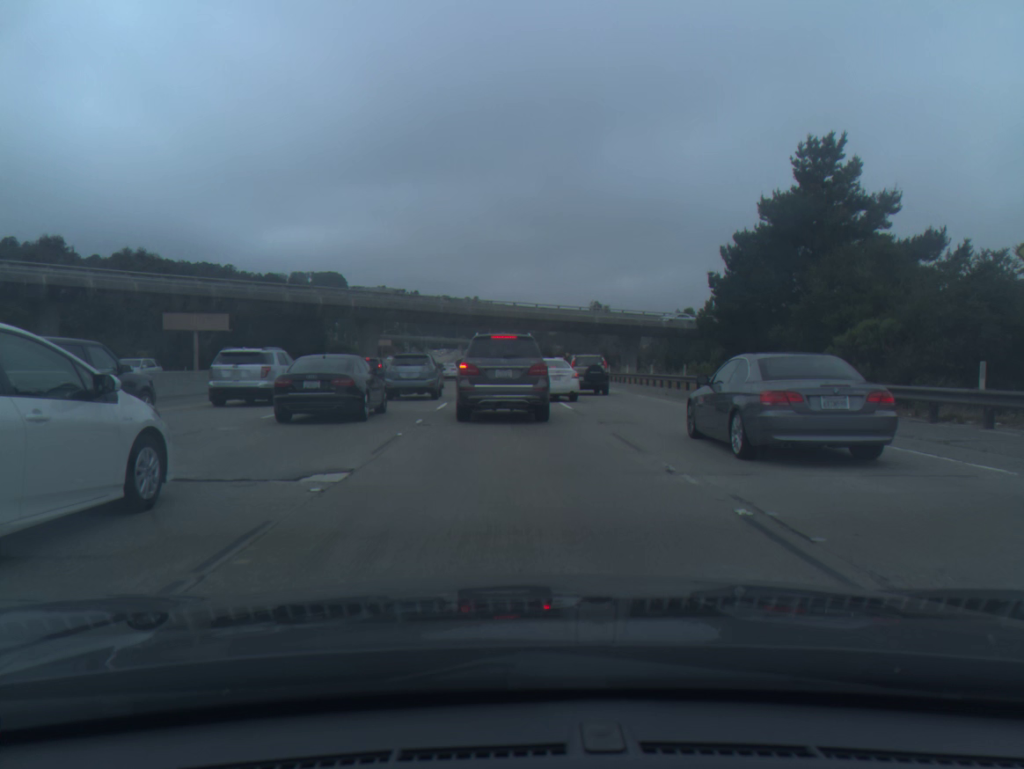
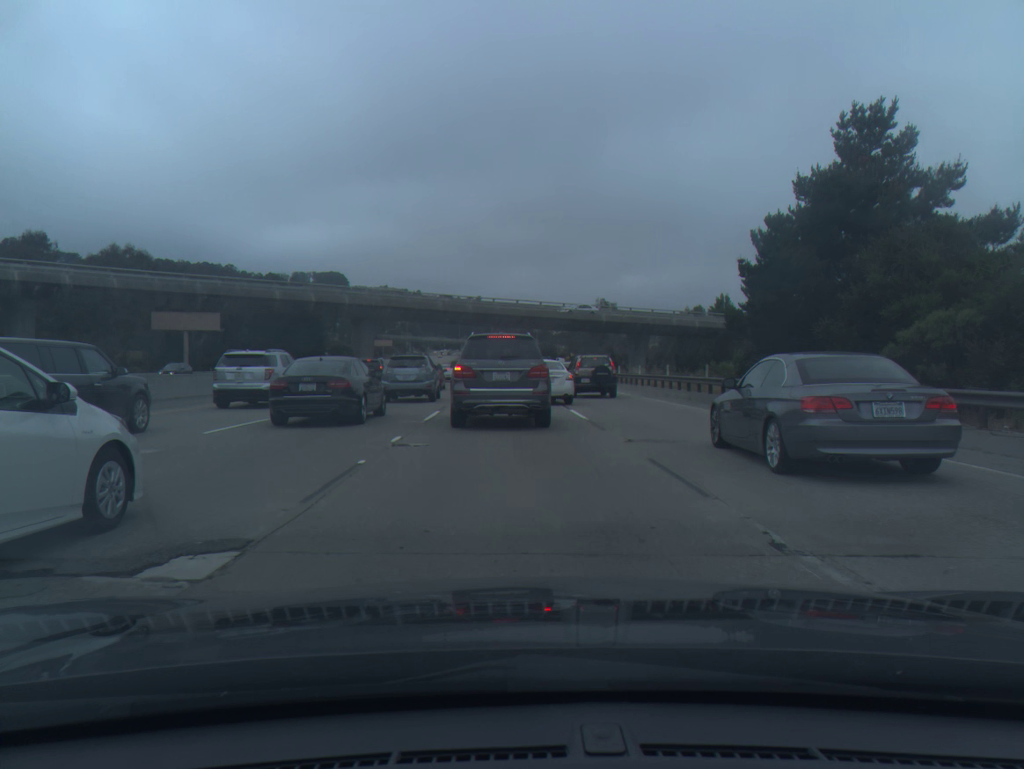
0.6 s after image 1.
(0.0, +3.5) m; 0°
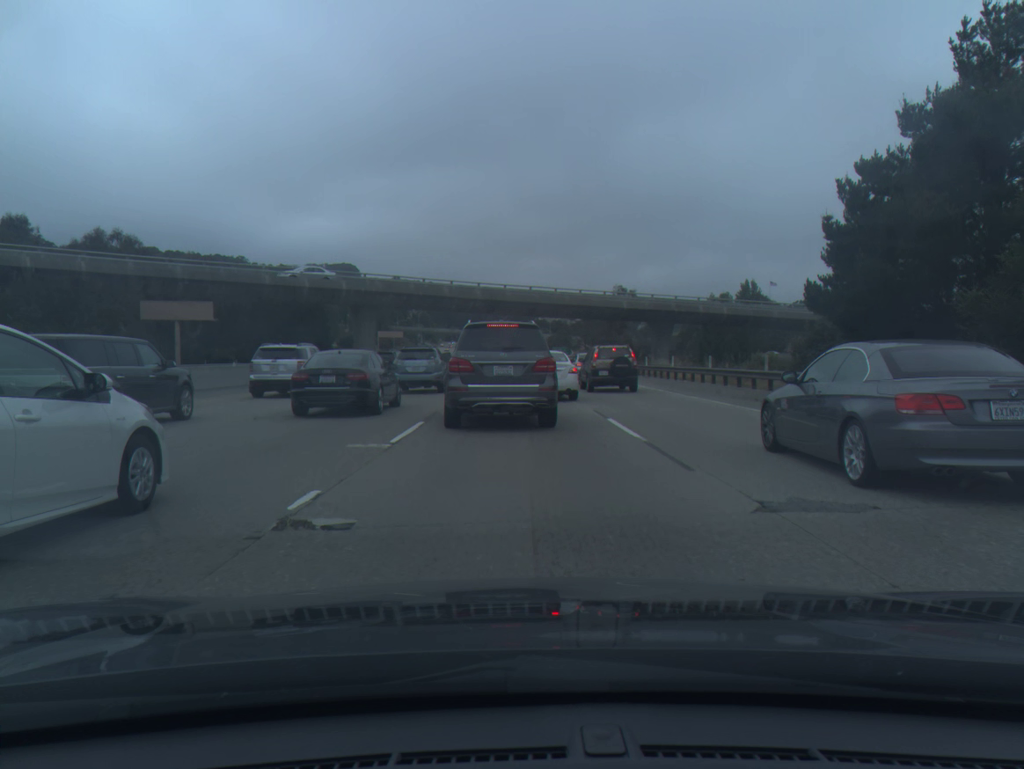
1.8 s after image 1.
(0.0, +6.3) m; -1°
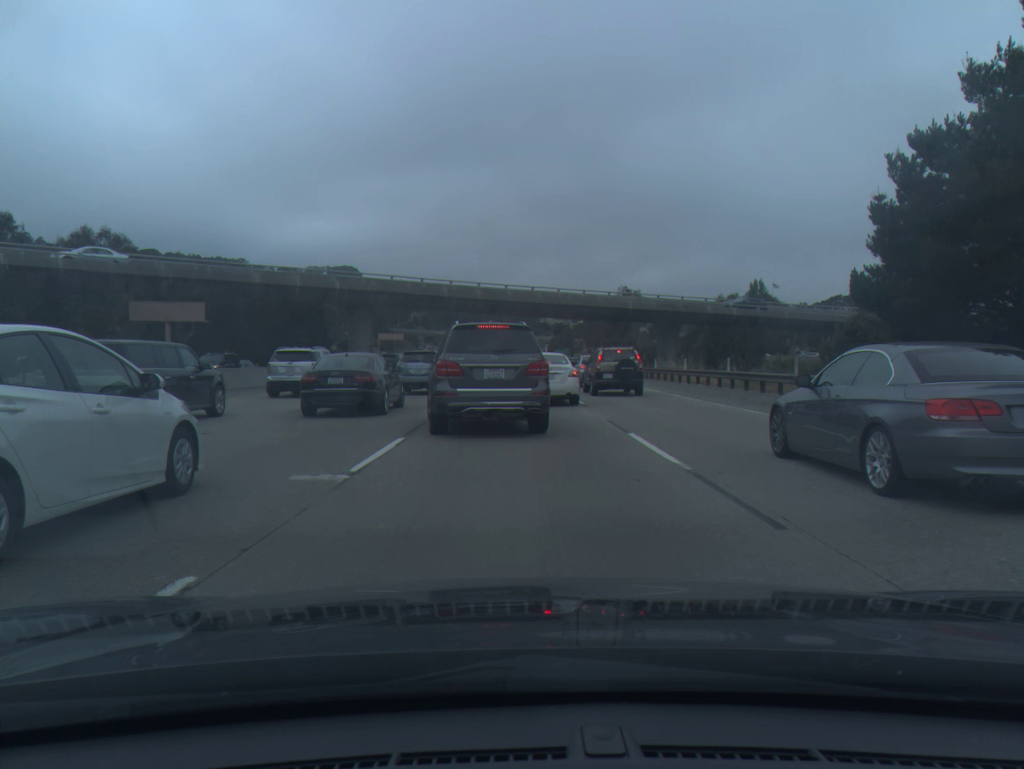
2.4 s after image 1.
(0.0, +2.8) m; 0°
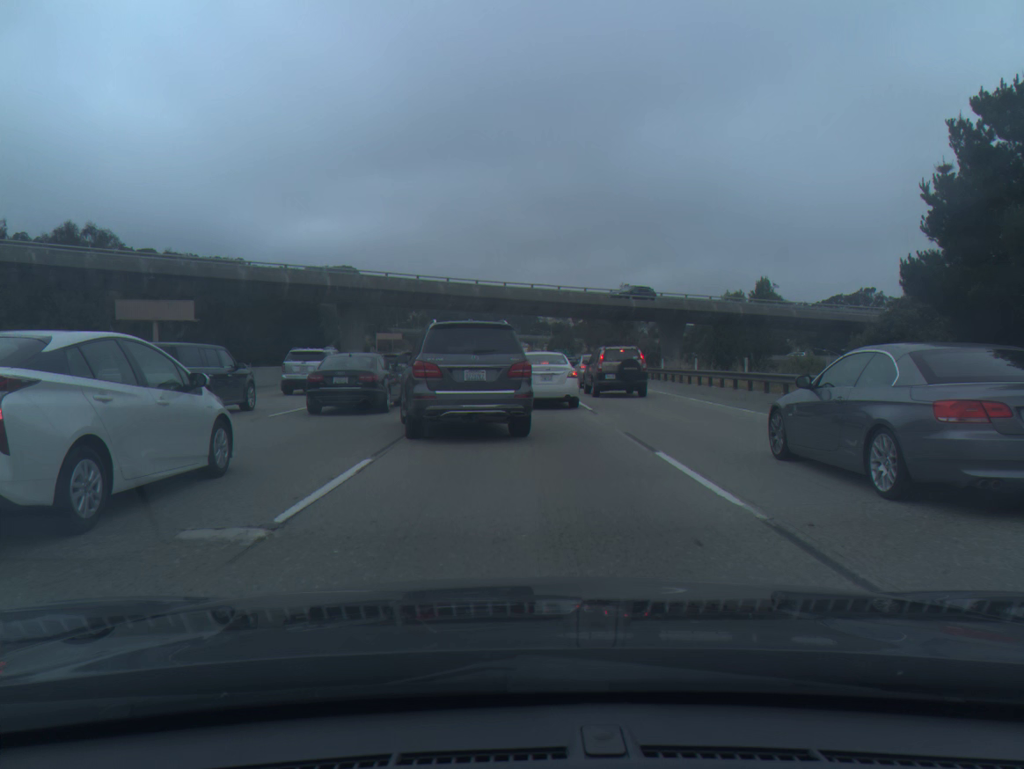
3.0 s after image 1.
(0.0, +2.7) m; 0°
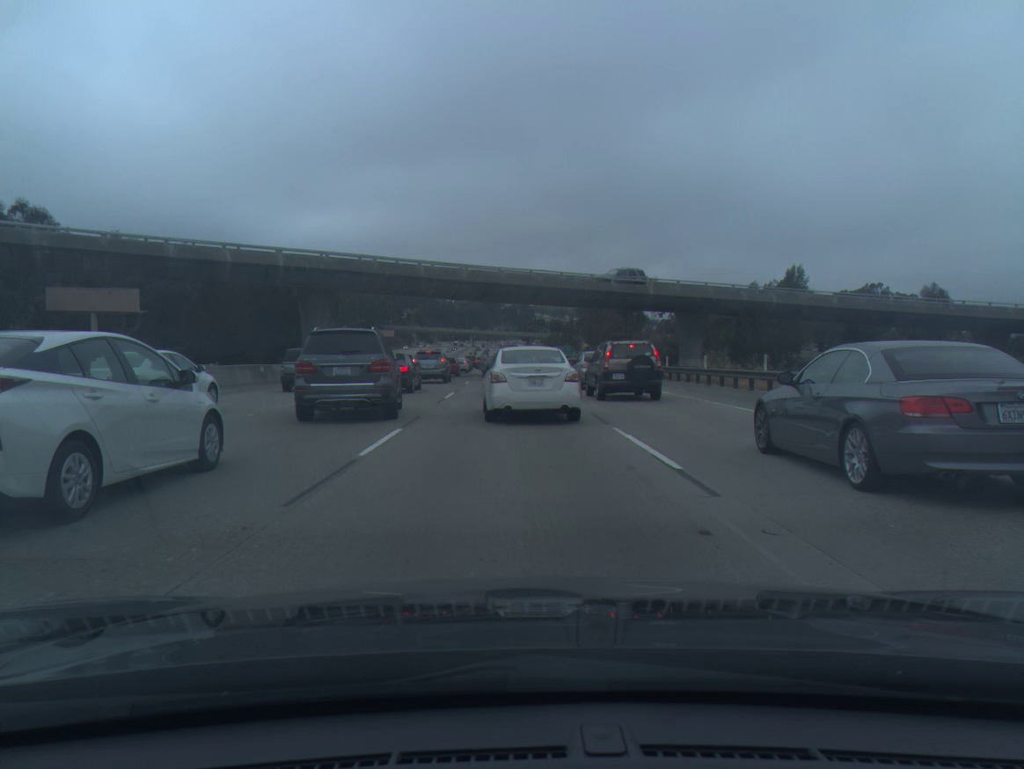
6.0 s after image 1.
(0.0, +10.9) m; 0°
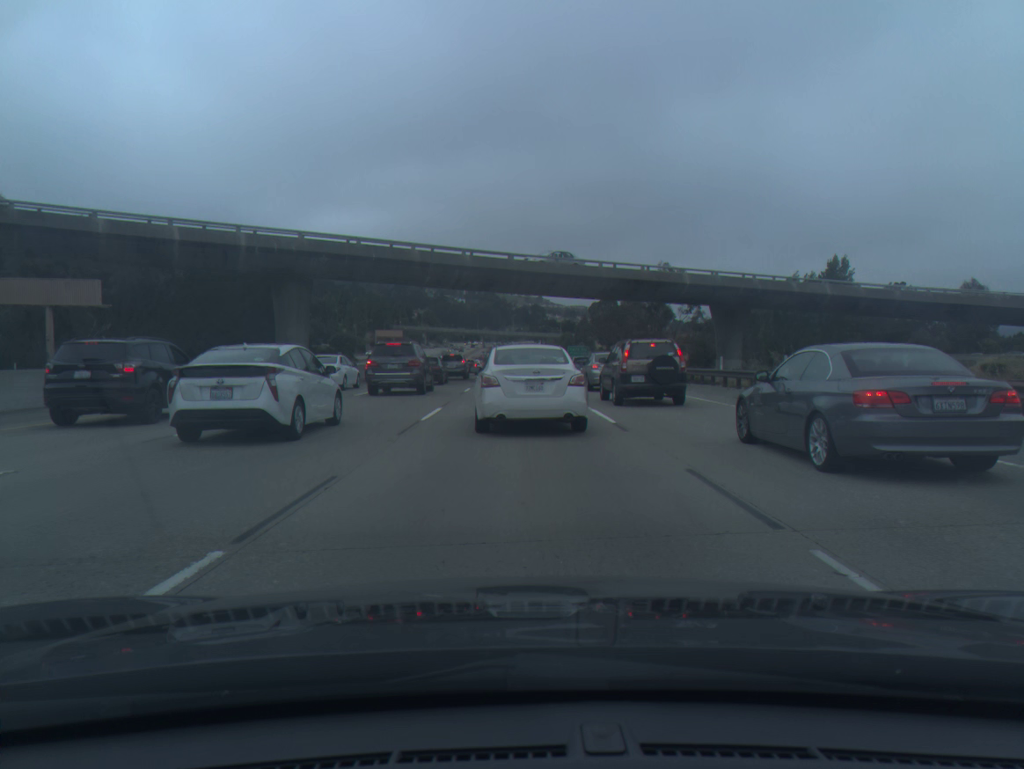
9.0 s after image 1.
(-0.2, +8.7) m; -1°
